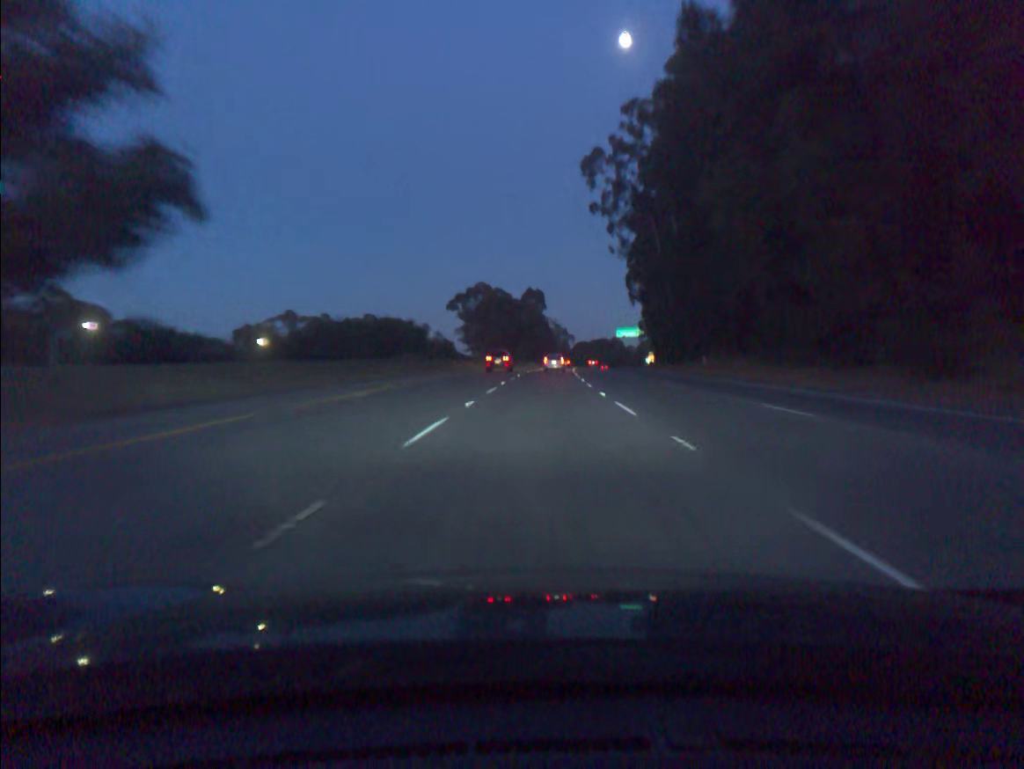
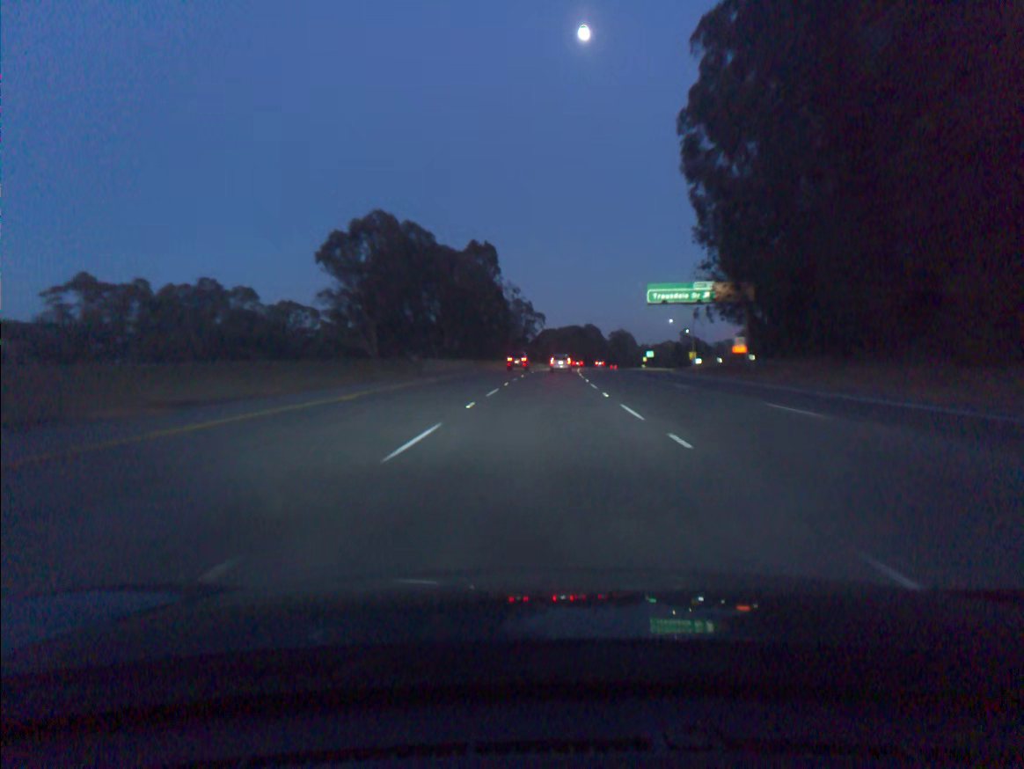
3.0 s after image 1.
(+2.4, +88.5) m; +3°
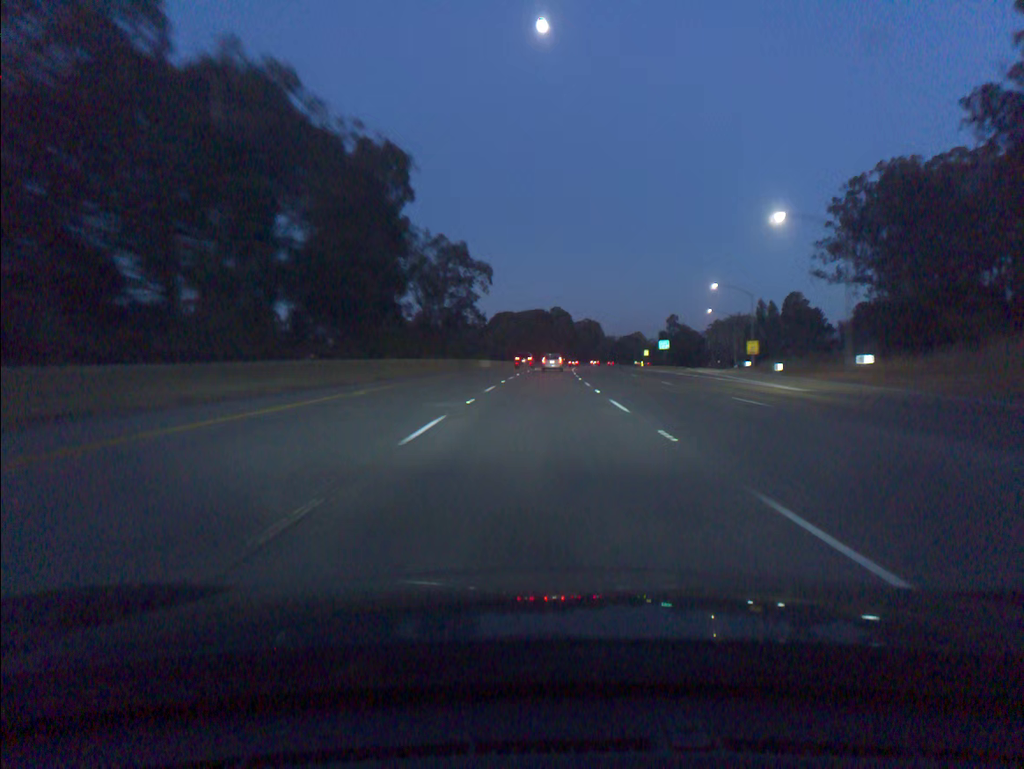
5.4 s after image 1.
(+1.9, +71.0) m; +3°
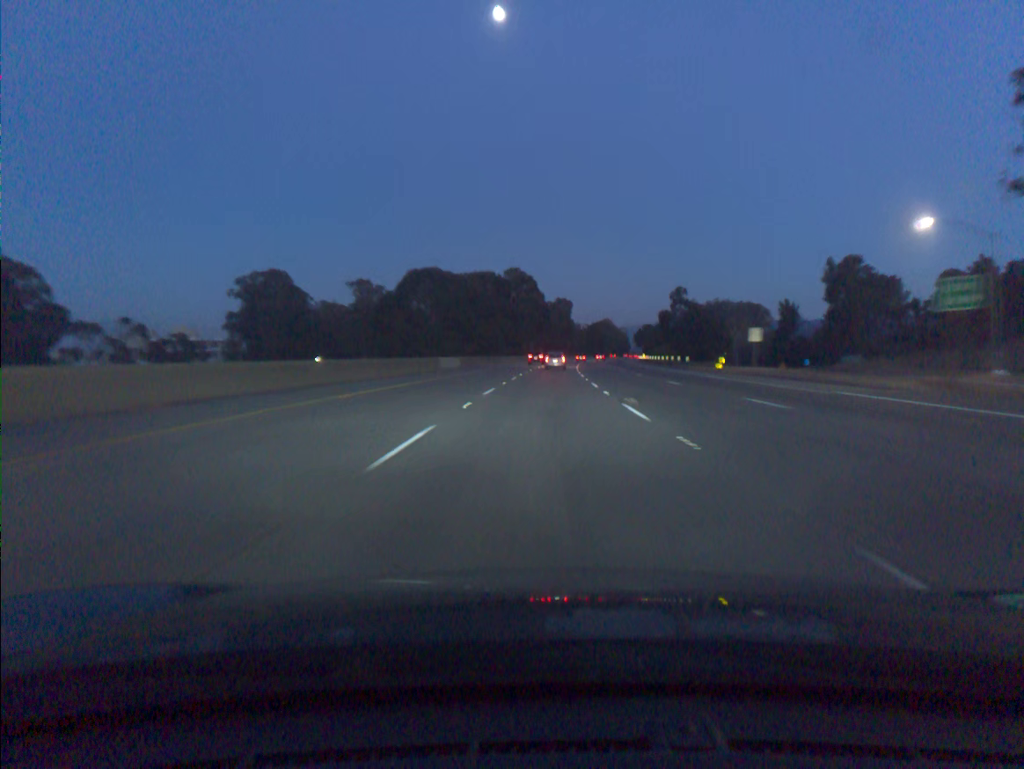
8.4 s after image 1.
(+2.4, +89.4) m; +3°
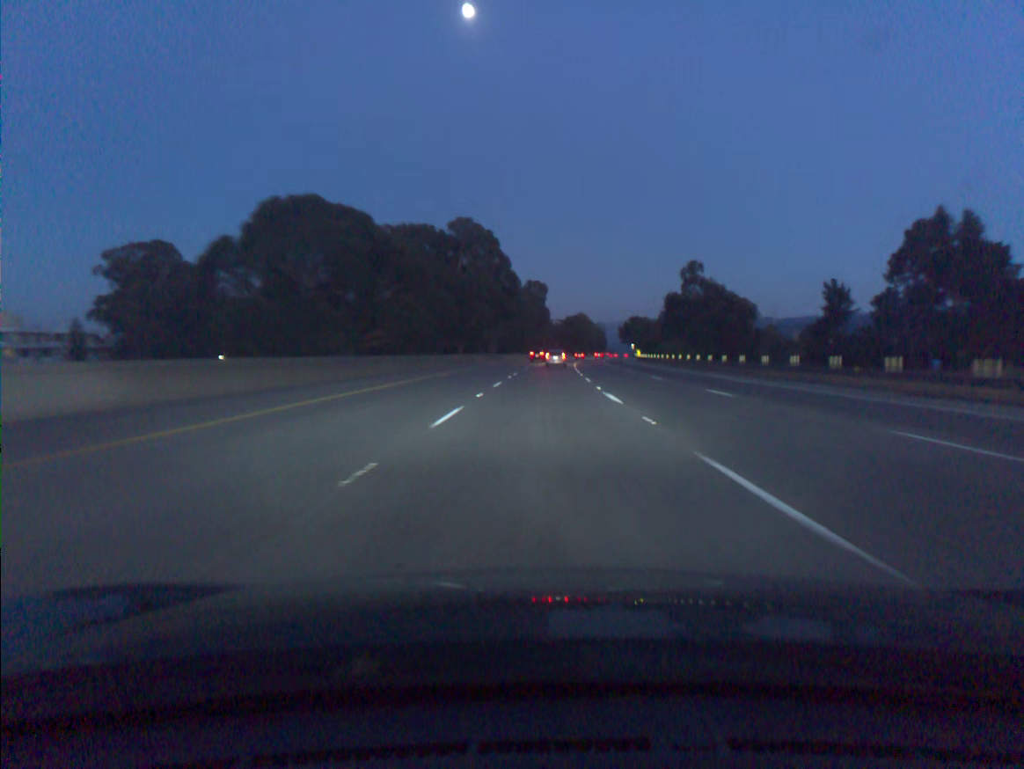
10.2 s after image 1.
(+1.0, +54.1) m; +2°
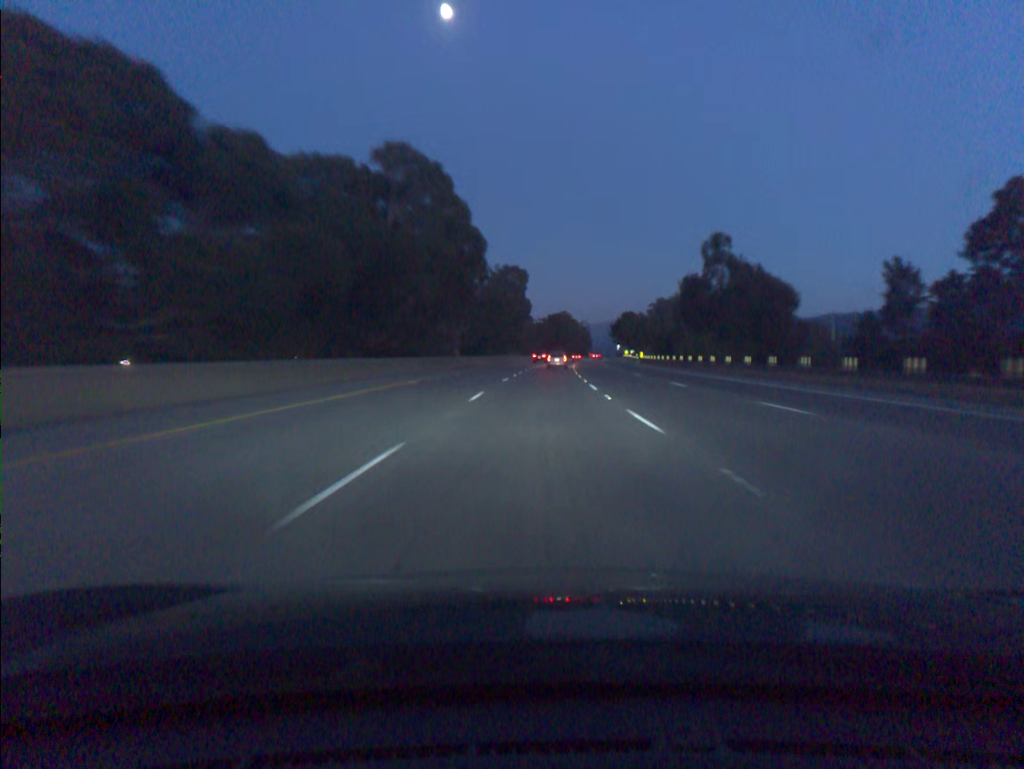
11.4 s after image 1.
(+0.4, +36.2) m; +1°
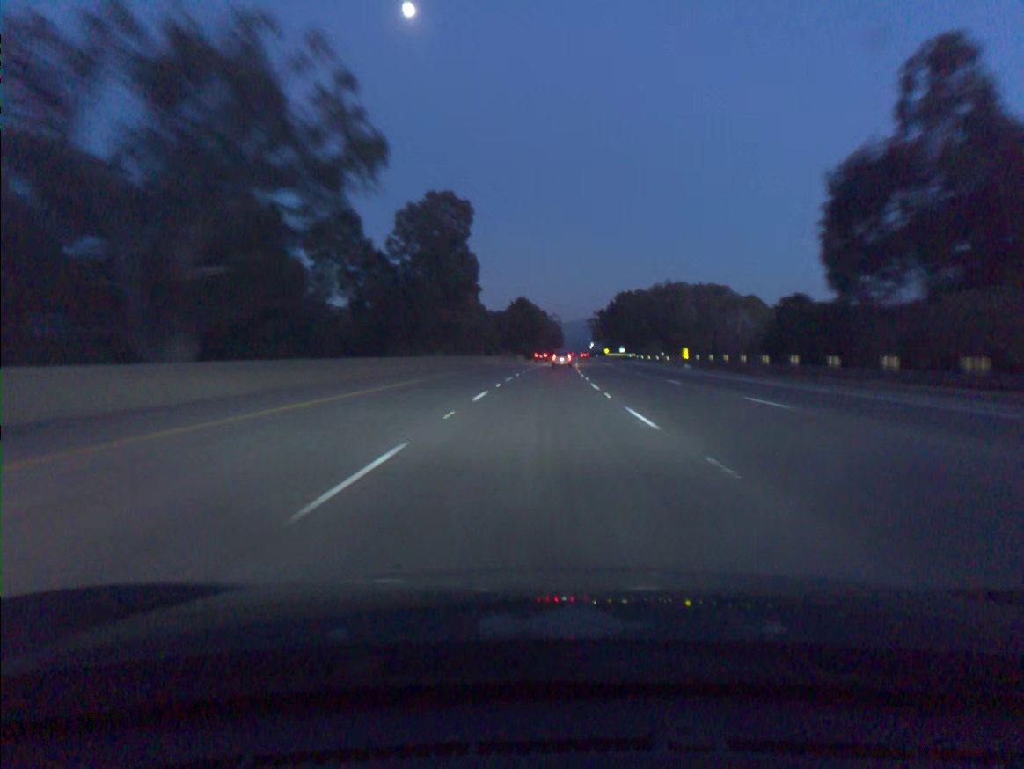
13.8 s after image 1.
(+1.6, +72.6) m; +3°
